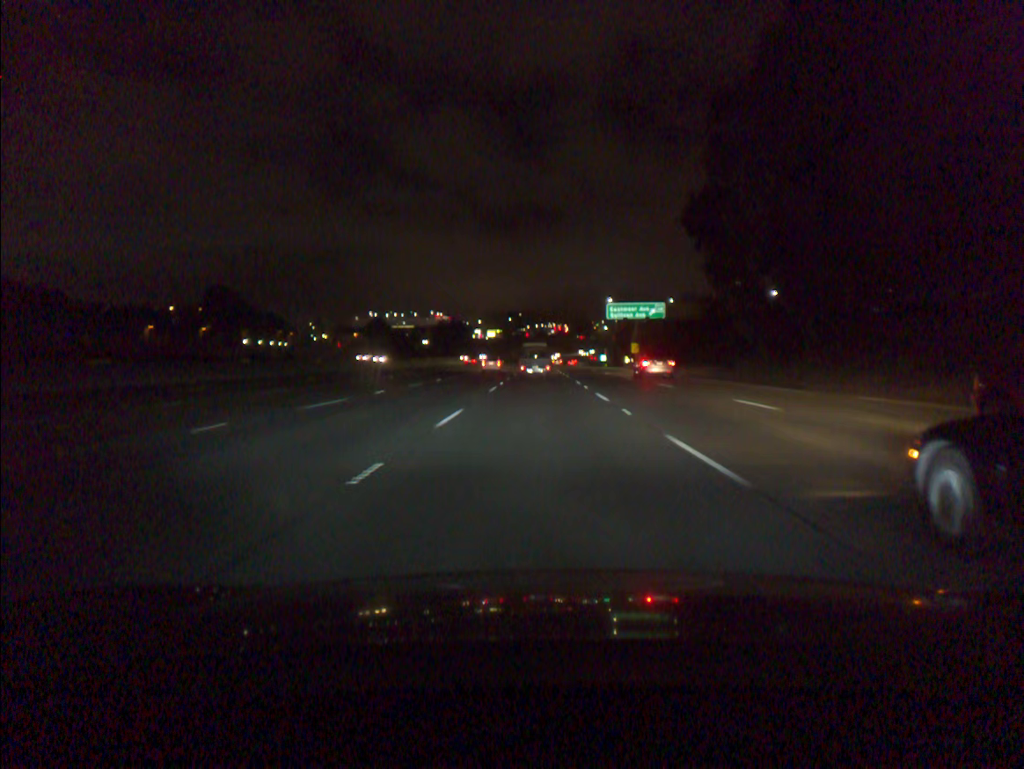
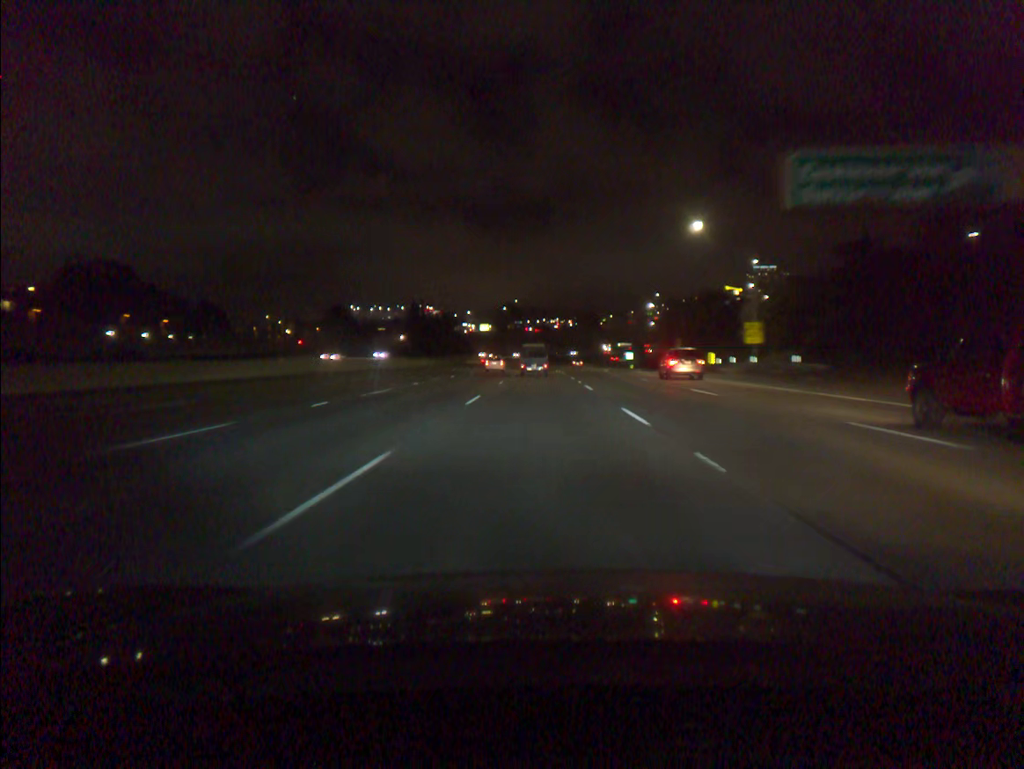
(0.0, +67.0) m; 0°
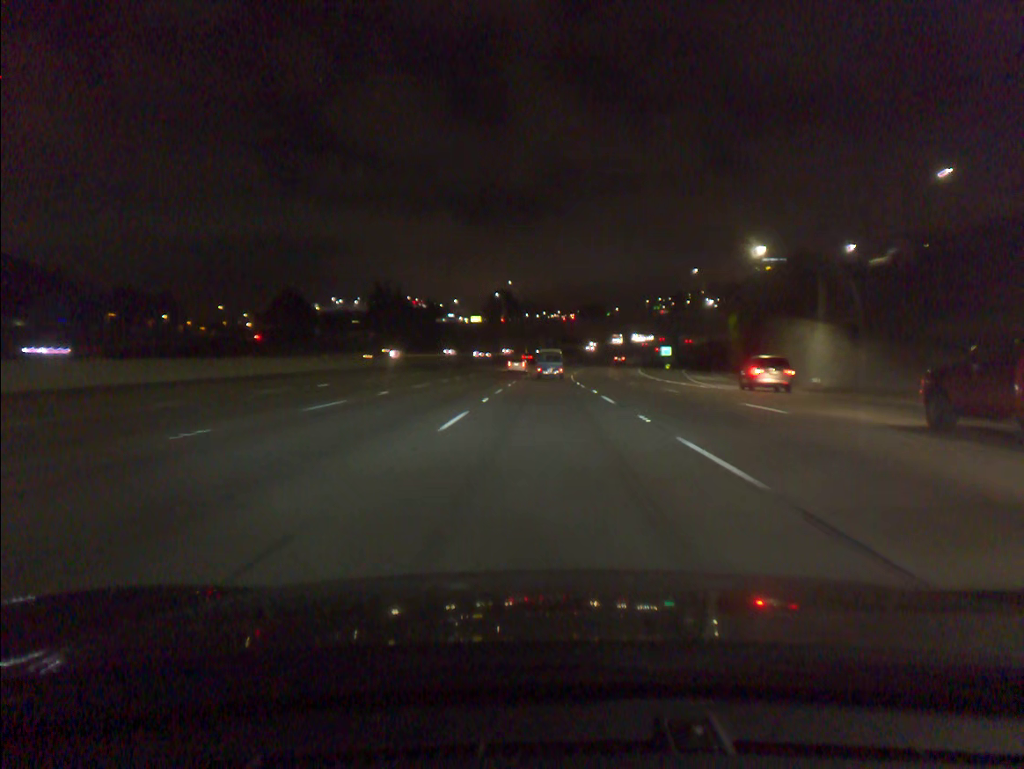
(-0.1, +50.7) m; 0°
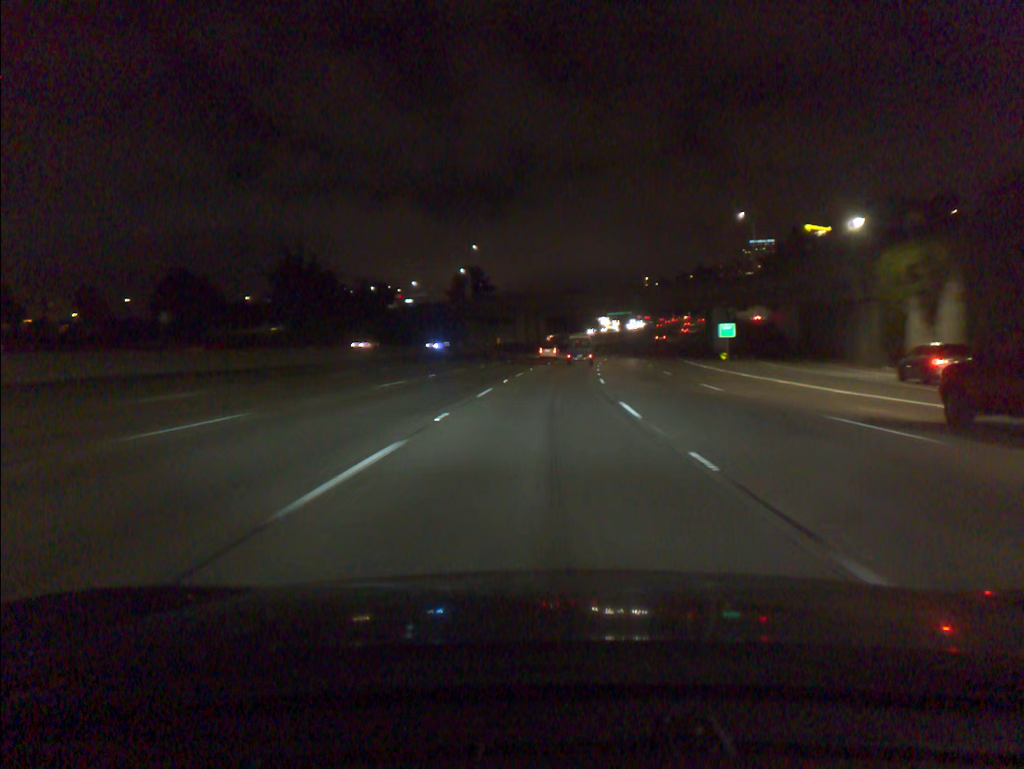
(+0.5, +51.2) m; +1°
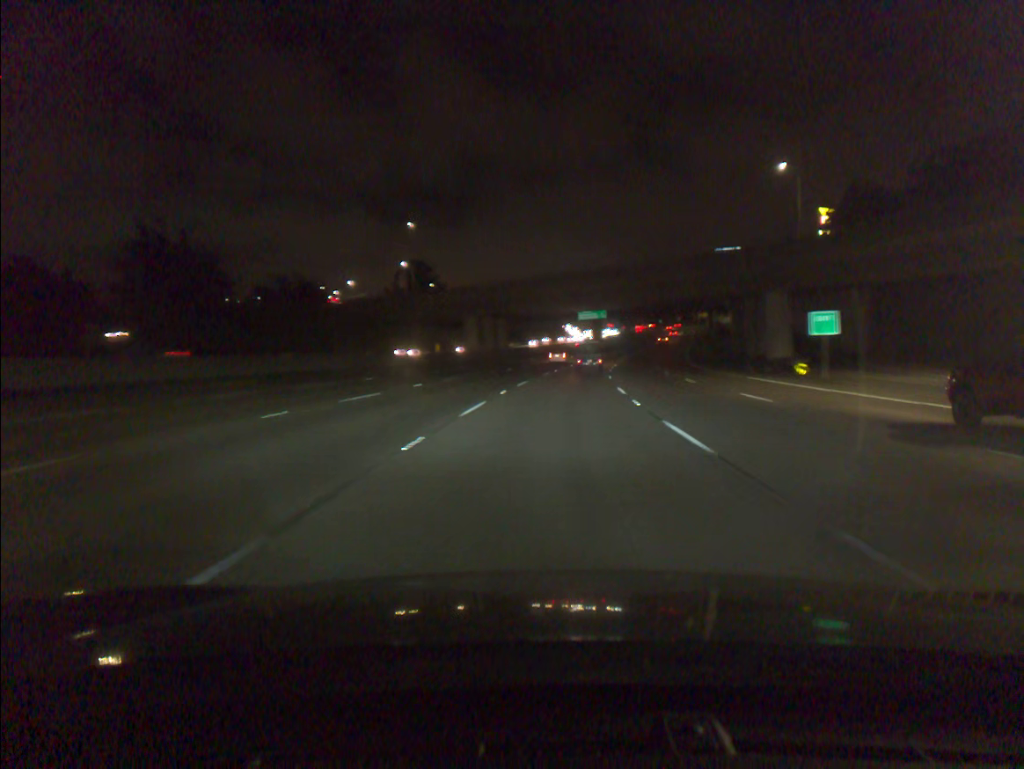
(+0.7, +34.3) m; +3°
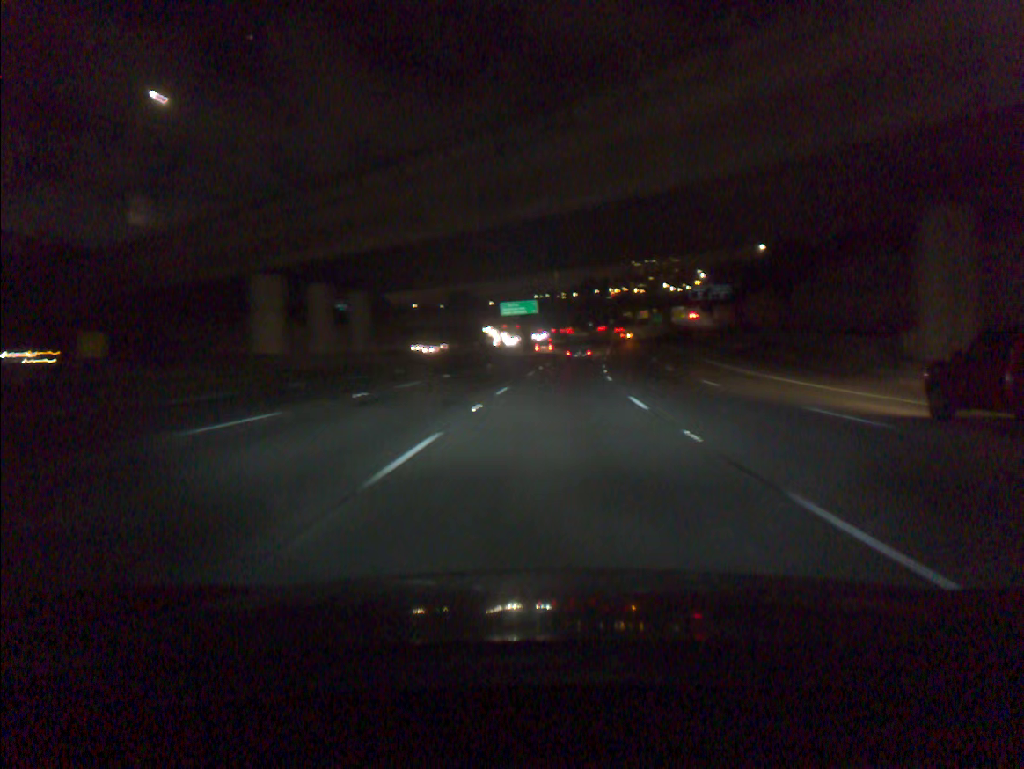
(+2.5, +51.5) m; +6°
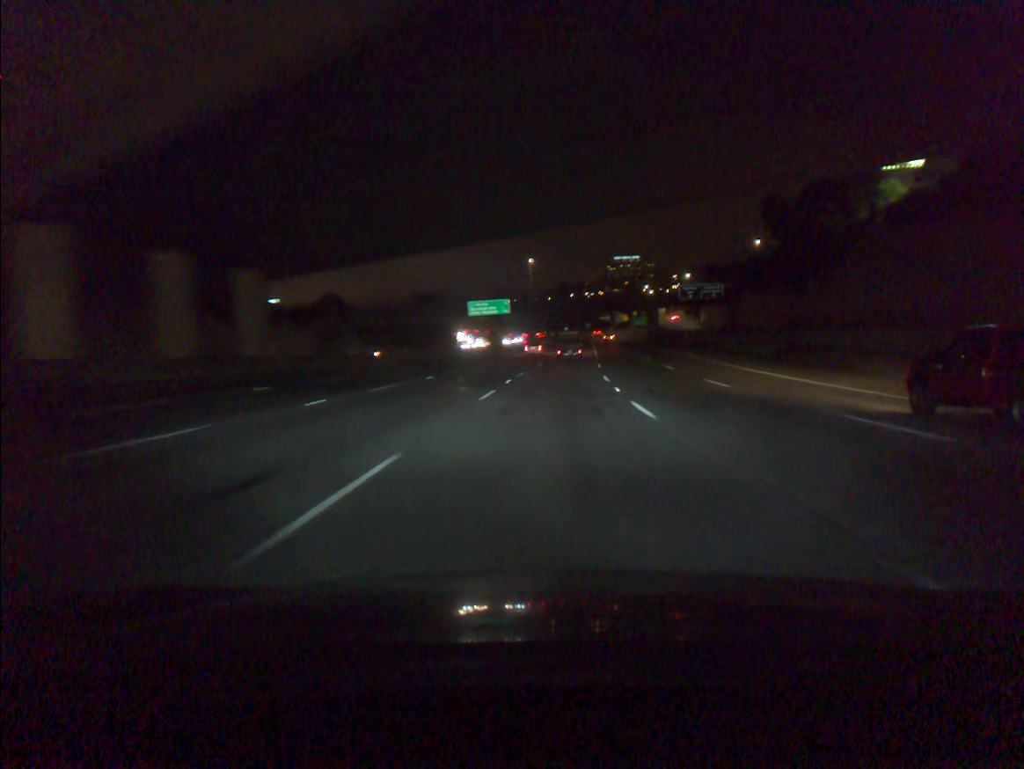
(+0.3, +17.2) m; +2°
